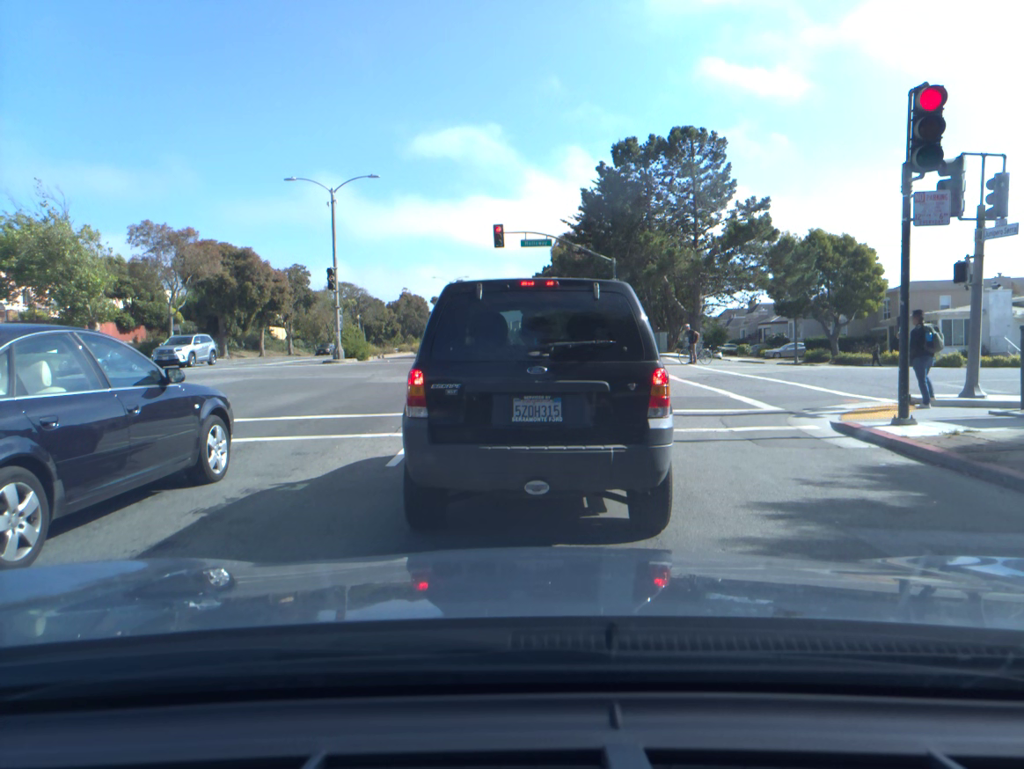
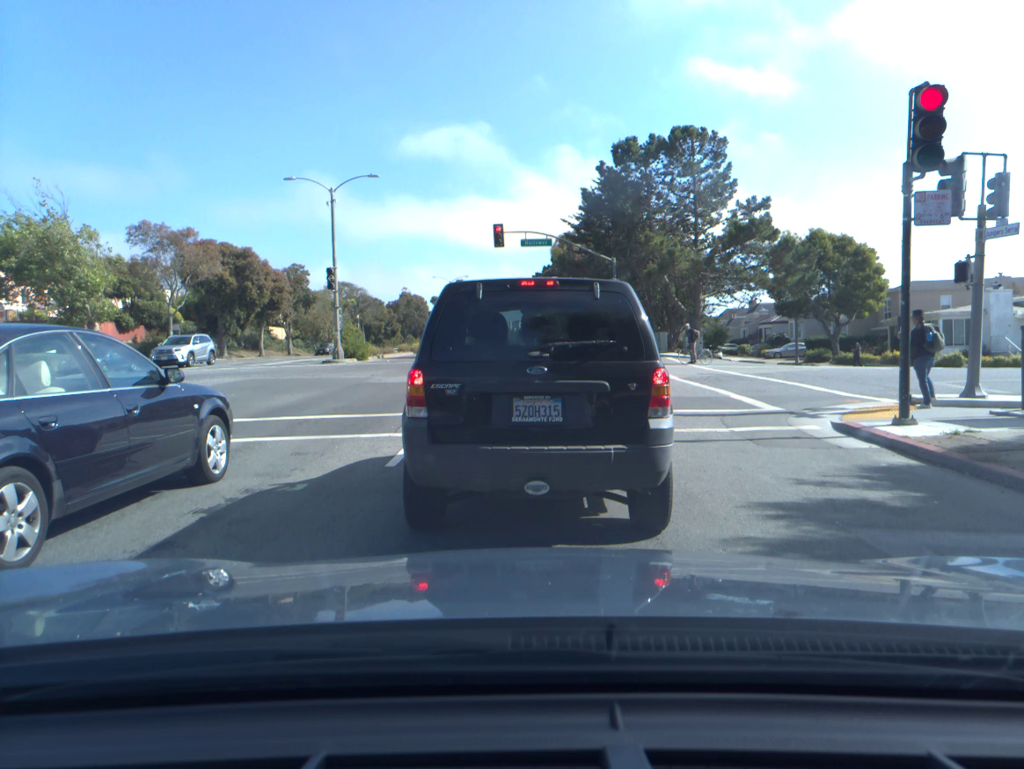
(0.0, 0.0) m; 0°
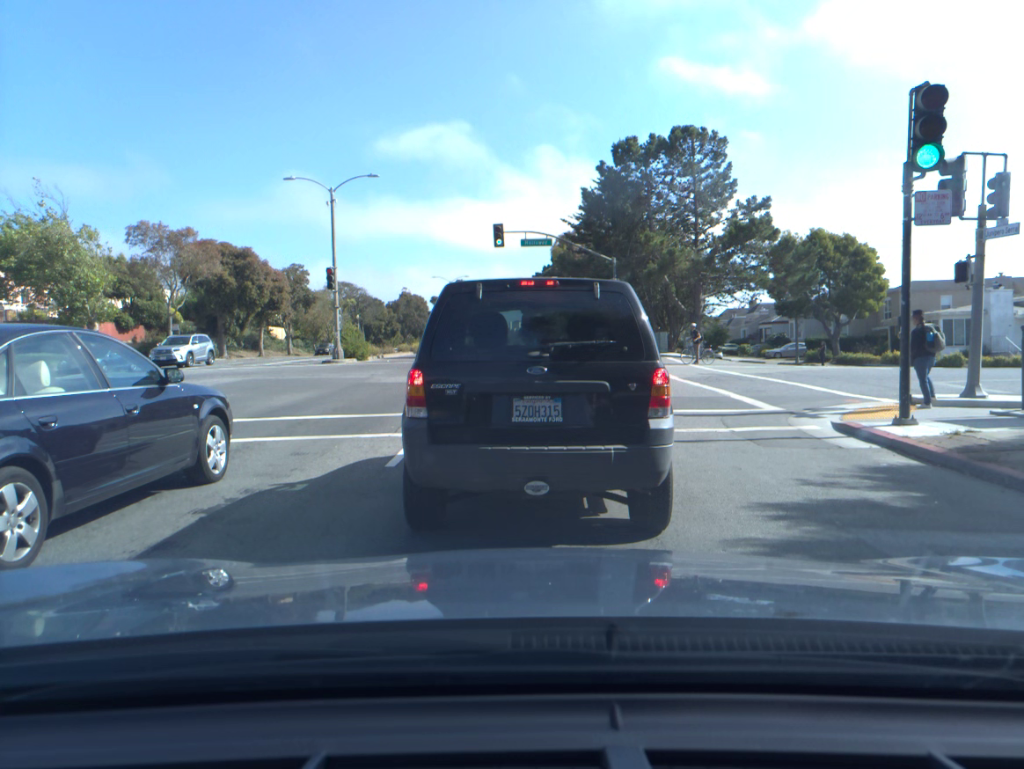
(0.0, 0.0) m; 0°
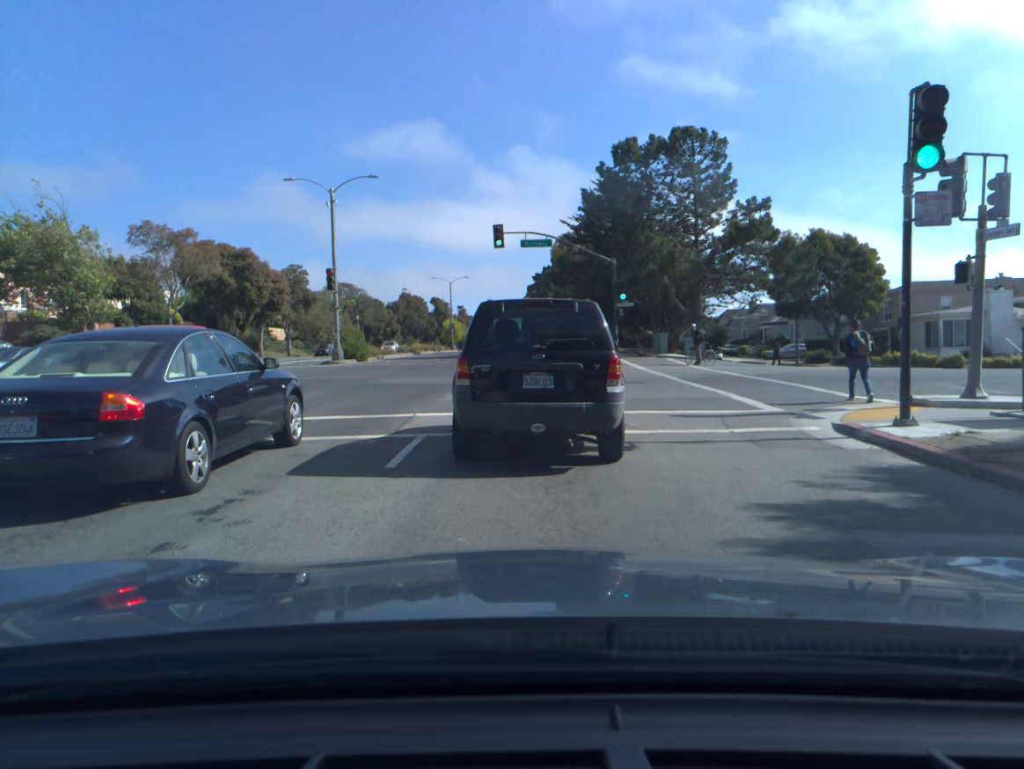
(0.0, 0.0) m; +1°
